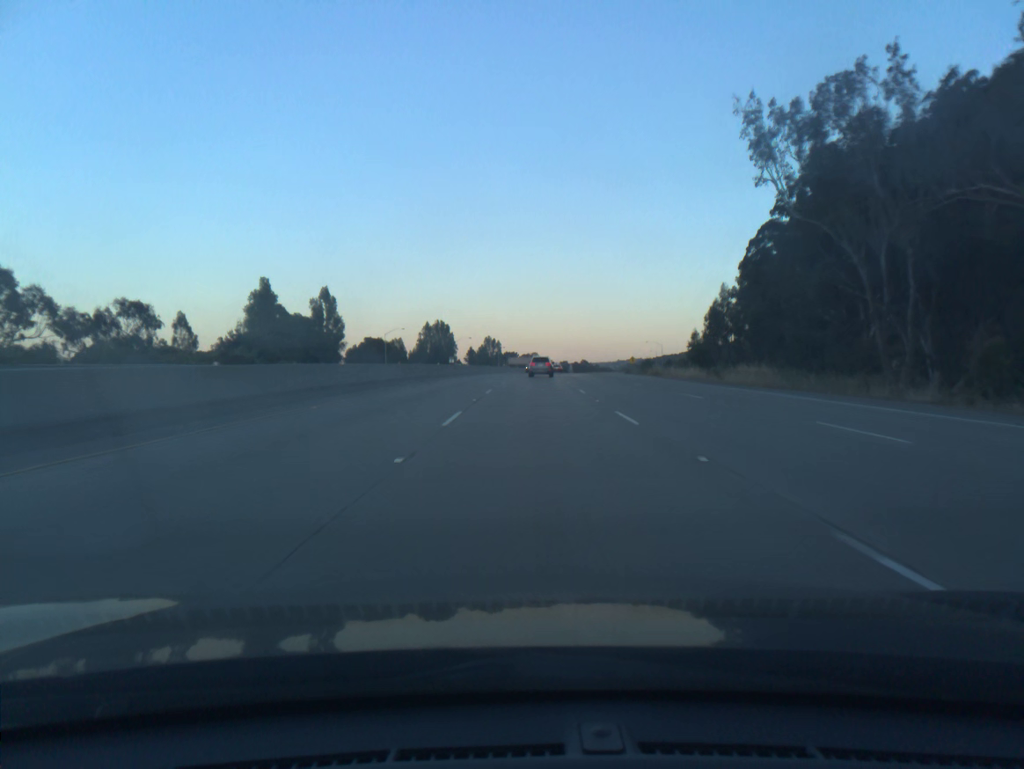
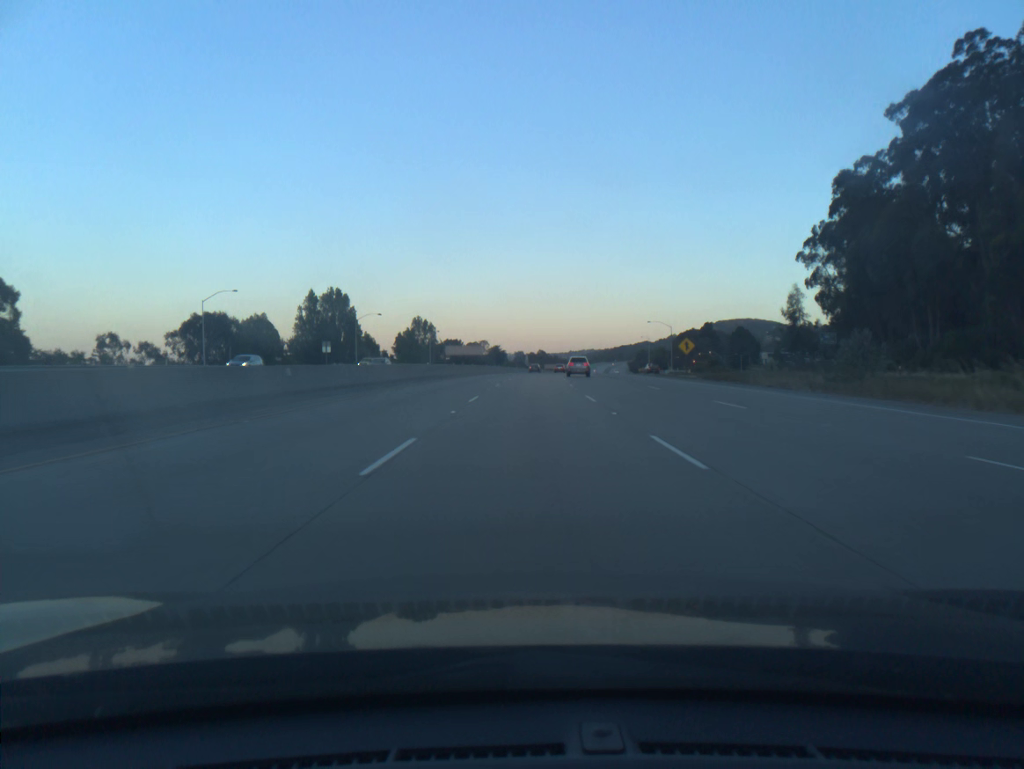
(+3.1, +91.7) m; +4°
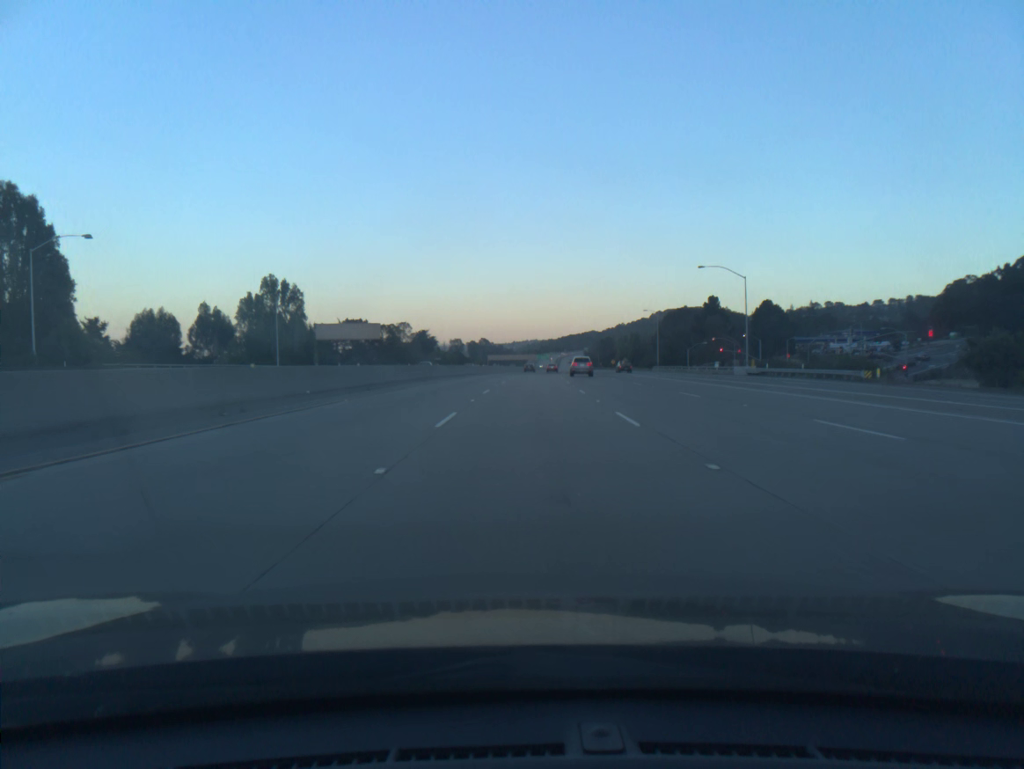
(+3.1, +94.1) m; +4°
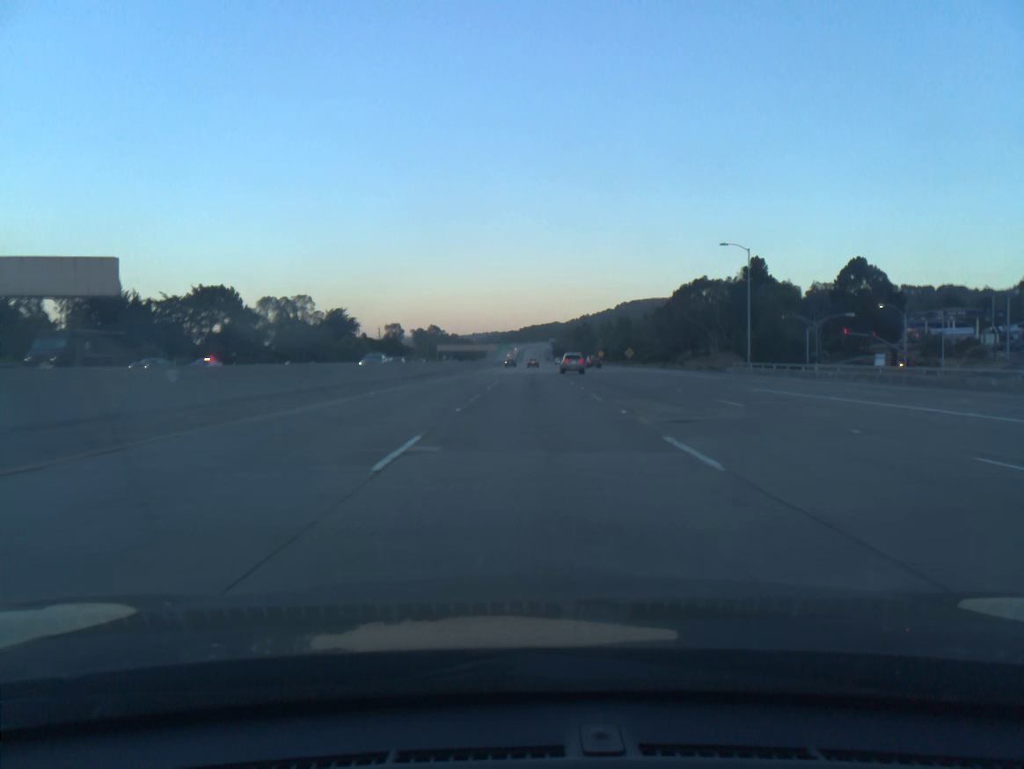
(+2.0, +77.3) m; +3°
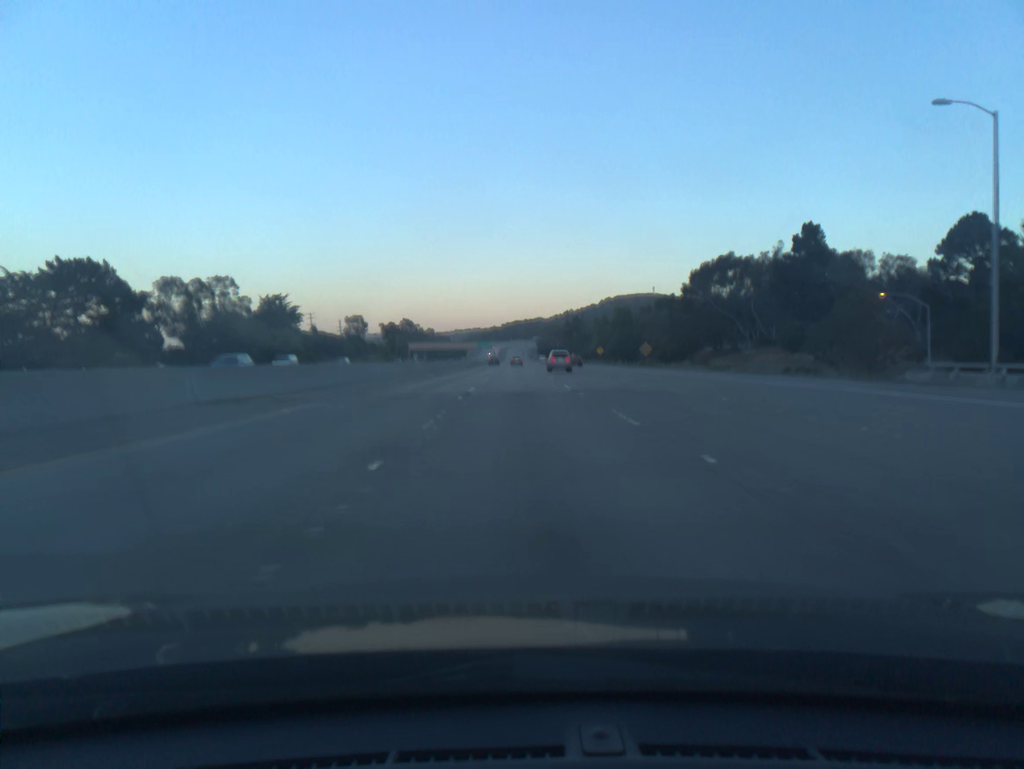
(+0.4, +38.7) m; +1°
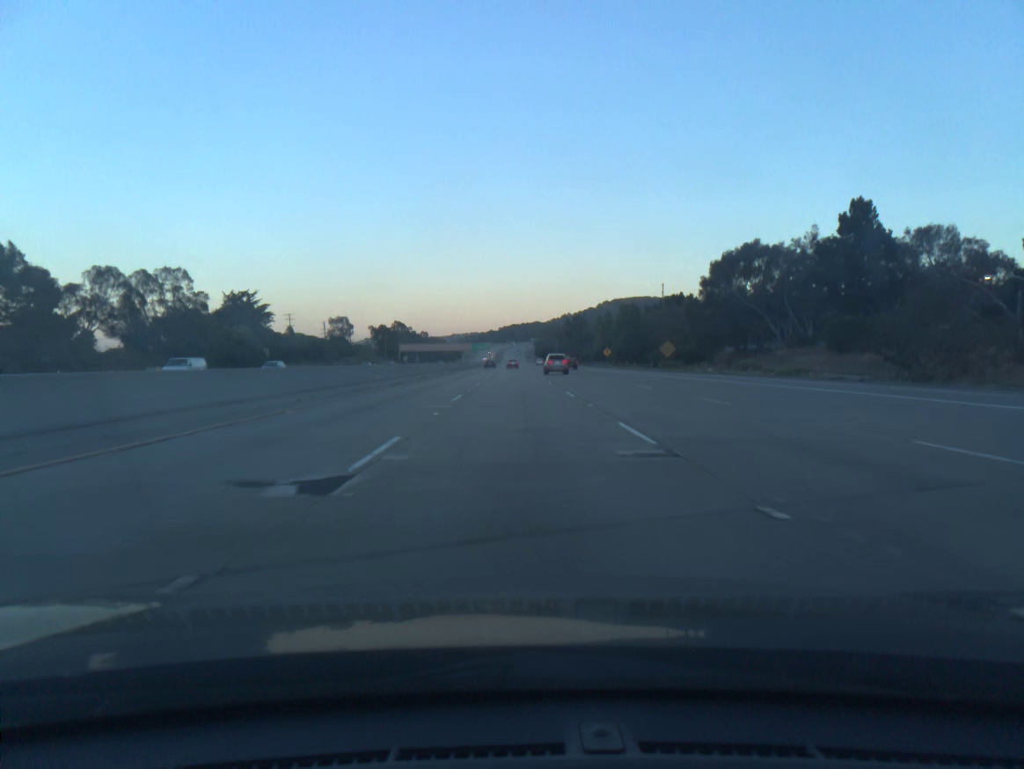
(+0.1, +19.3) m; 0°
